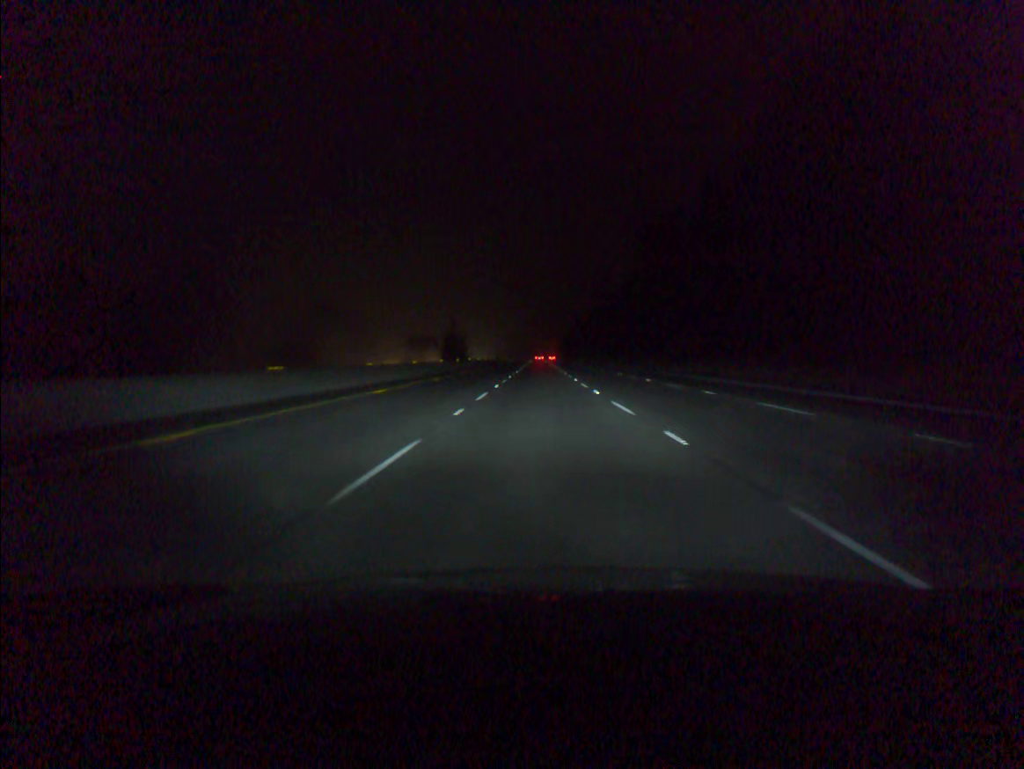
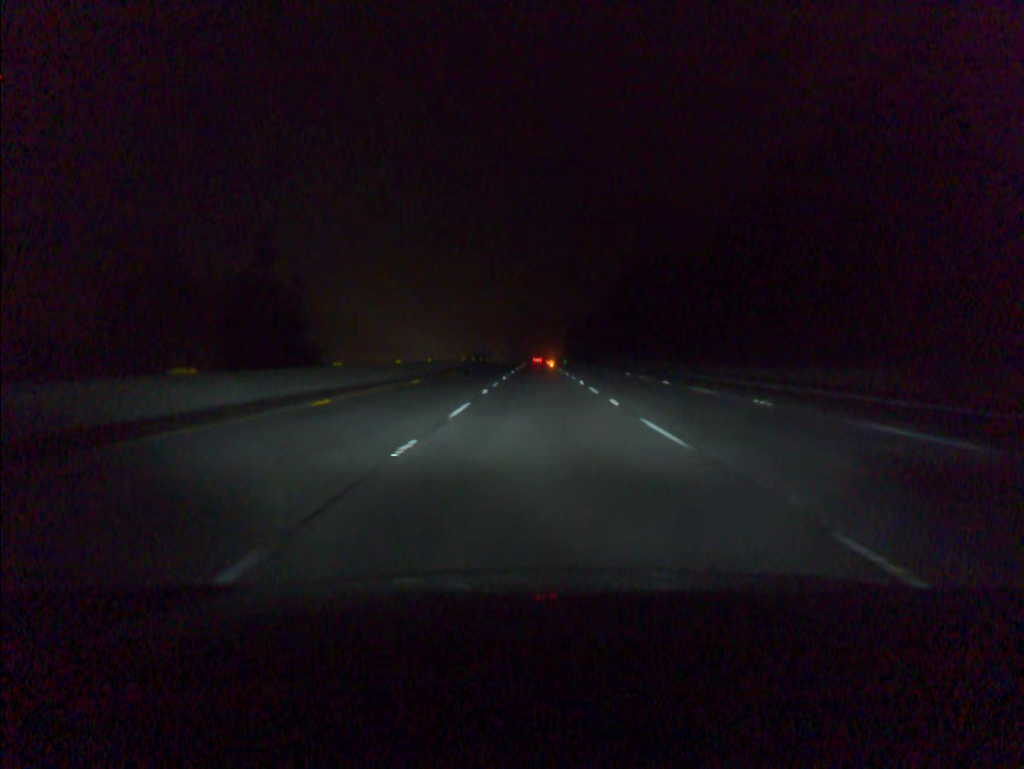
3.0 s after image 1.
(-0.1, +94.1) m; 0°
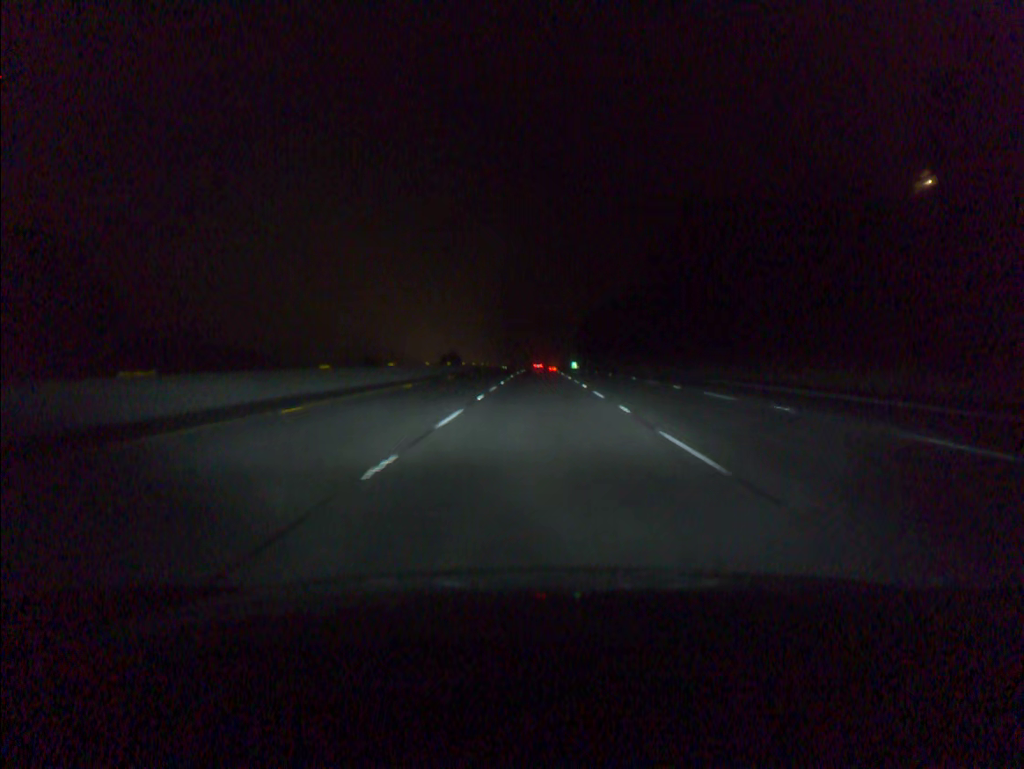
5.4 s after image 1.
(-0.1, +75.1) m; 0°
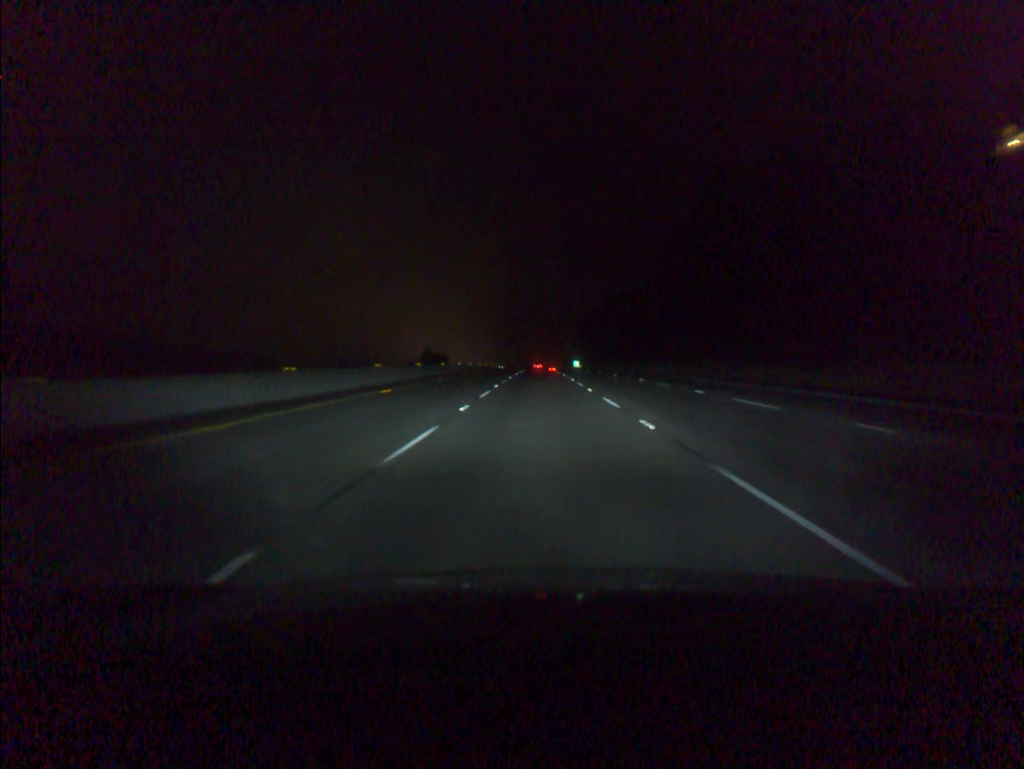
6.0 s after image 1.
(0.0, +18.8) m; 0°
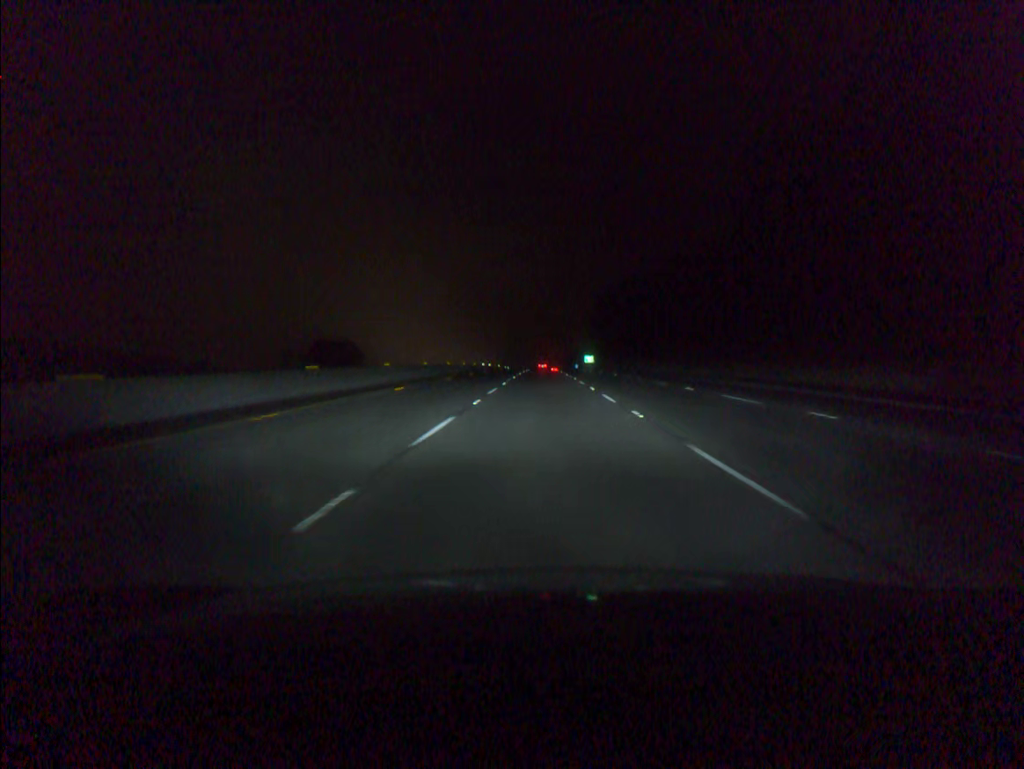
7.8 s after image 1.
(-0.1, +56.4) m; 0°
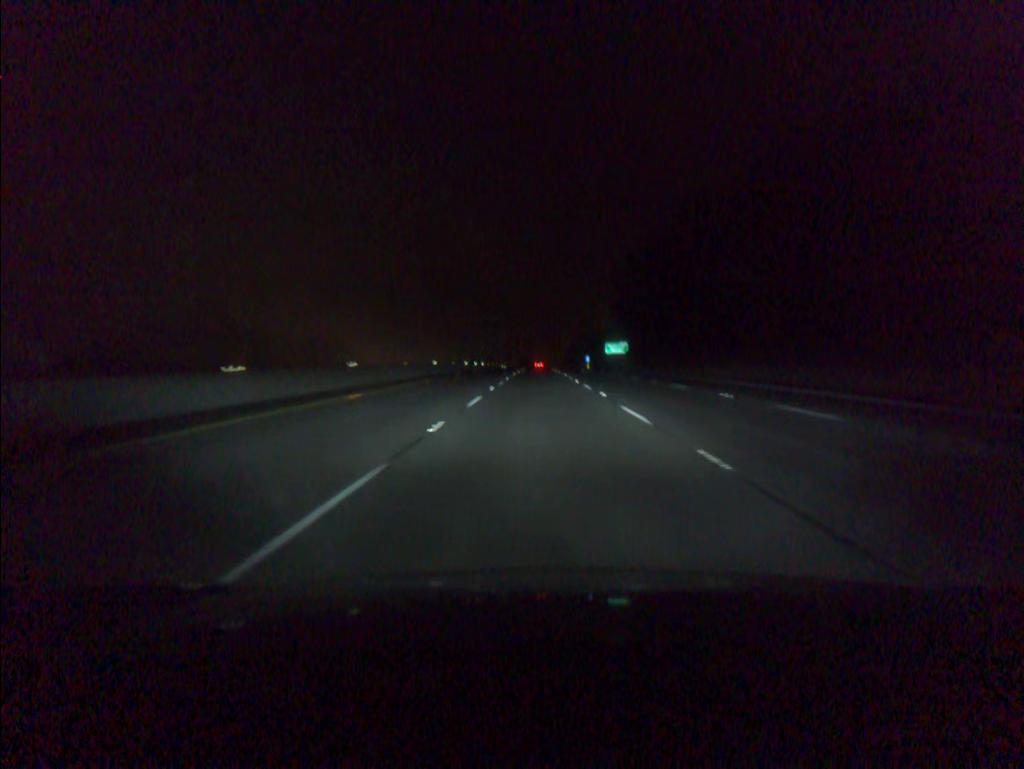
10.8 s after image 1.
(+0.3, +94.5) m; 0°
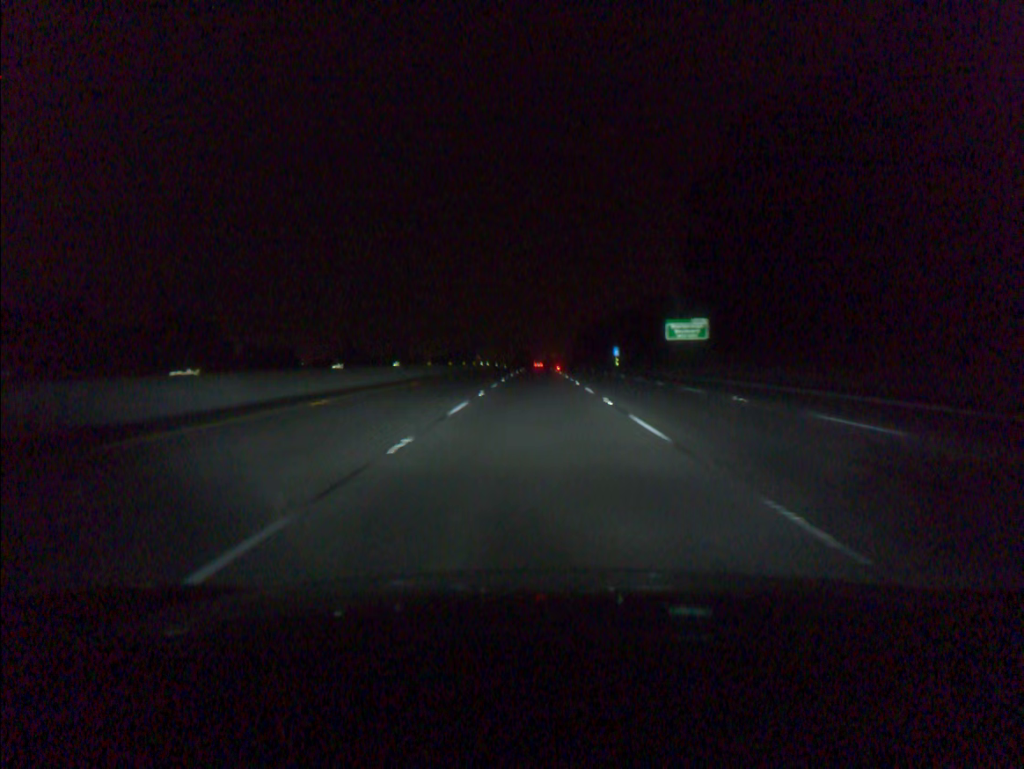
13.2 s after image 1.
(0.0, +75.9) m; 0°
